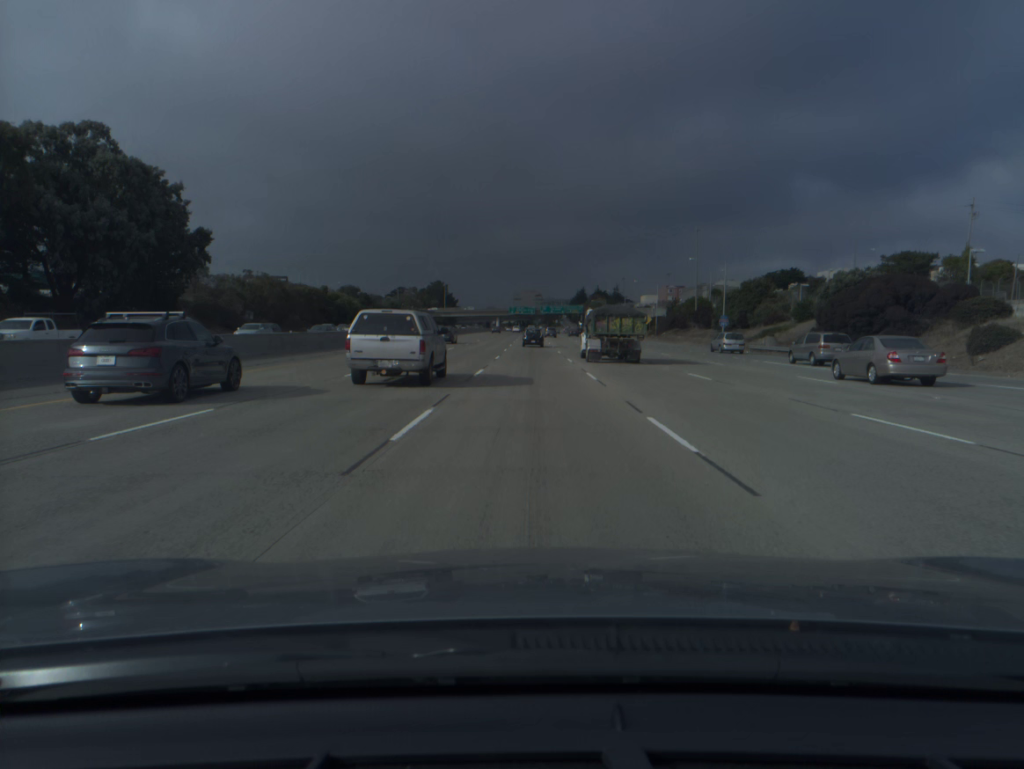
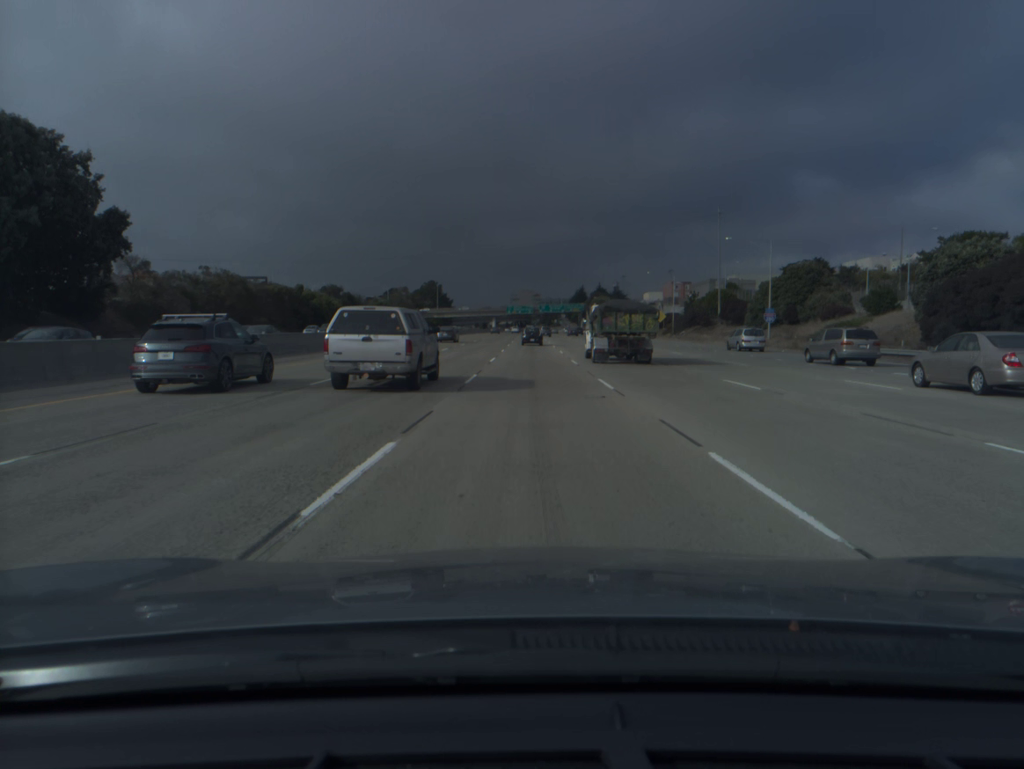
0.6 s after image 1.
(0.0, +18.6) m; 0°
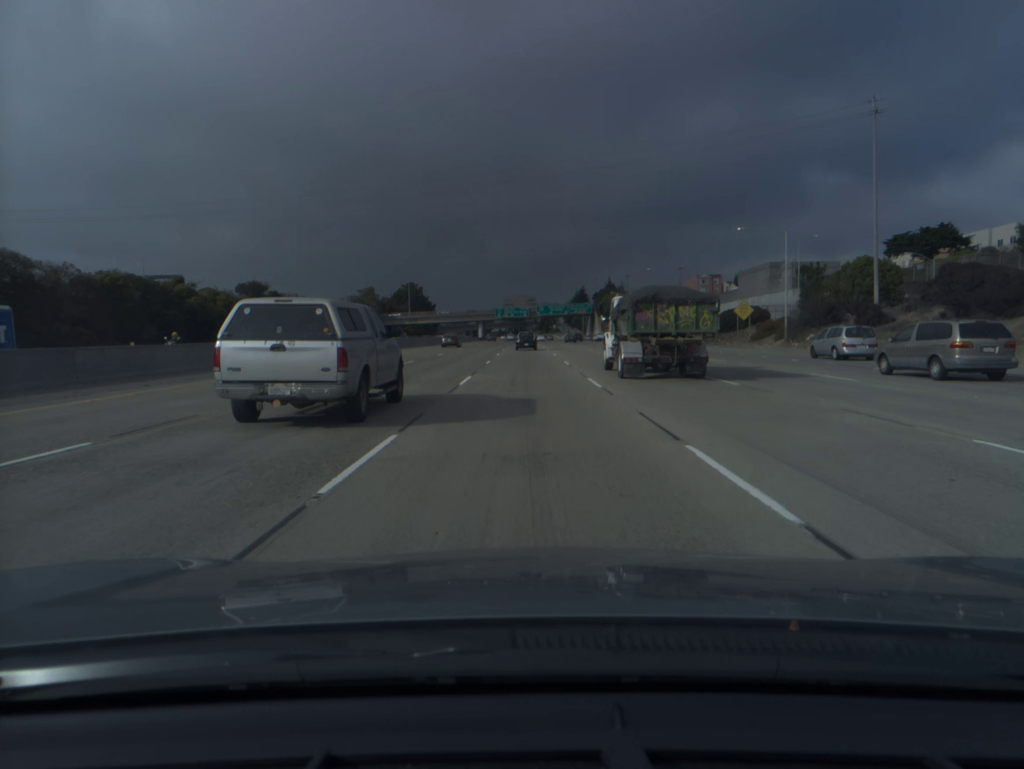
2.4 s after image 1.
(+0.2, +55.8) m; 0°
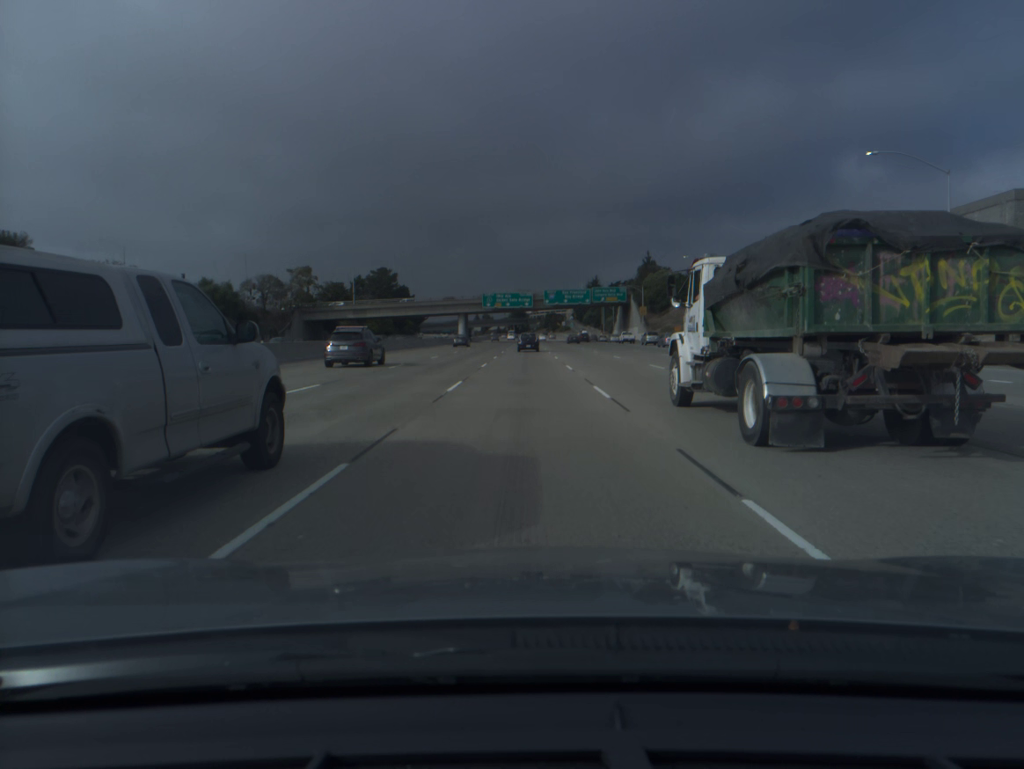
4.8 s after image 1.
(-0.1, +74.2) m; 0°
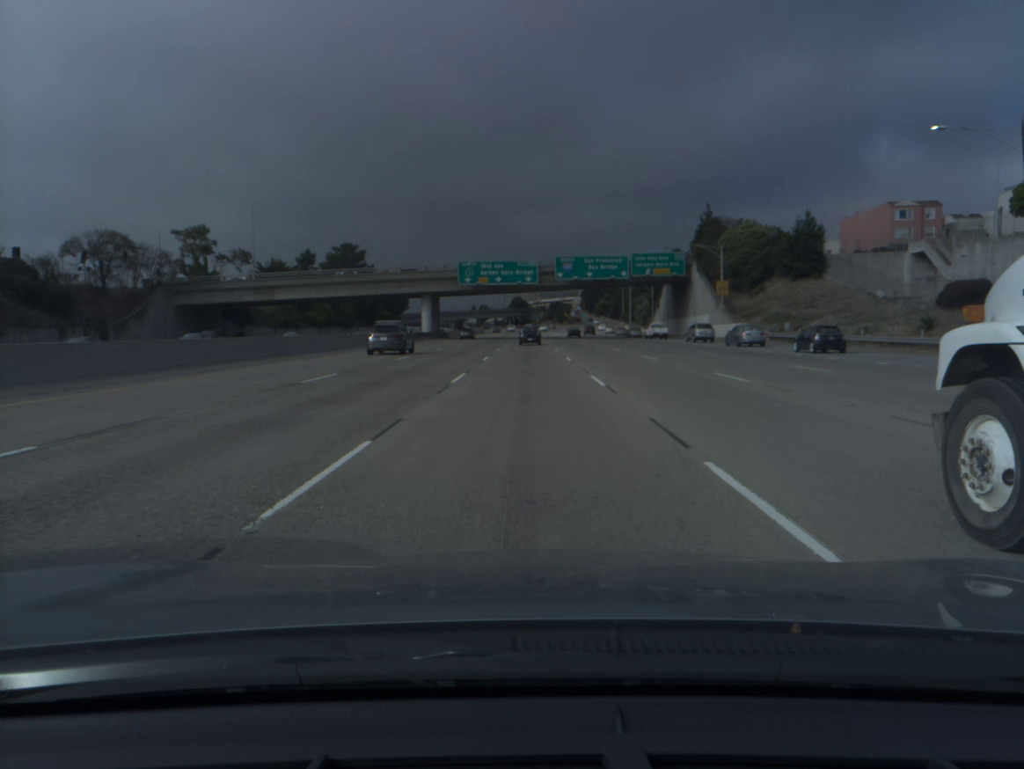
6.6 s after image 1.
(-0.1, +55.1) m; 0°
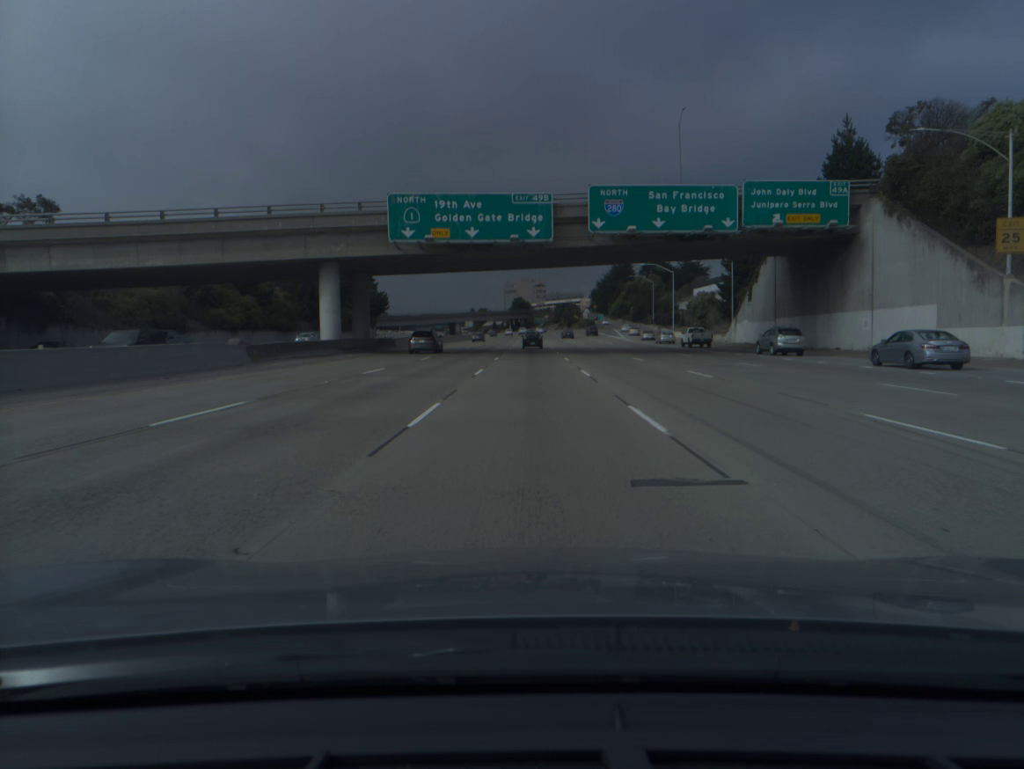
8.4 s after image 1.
(-0.1, +51.0) m; 0°
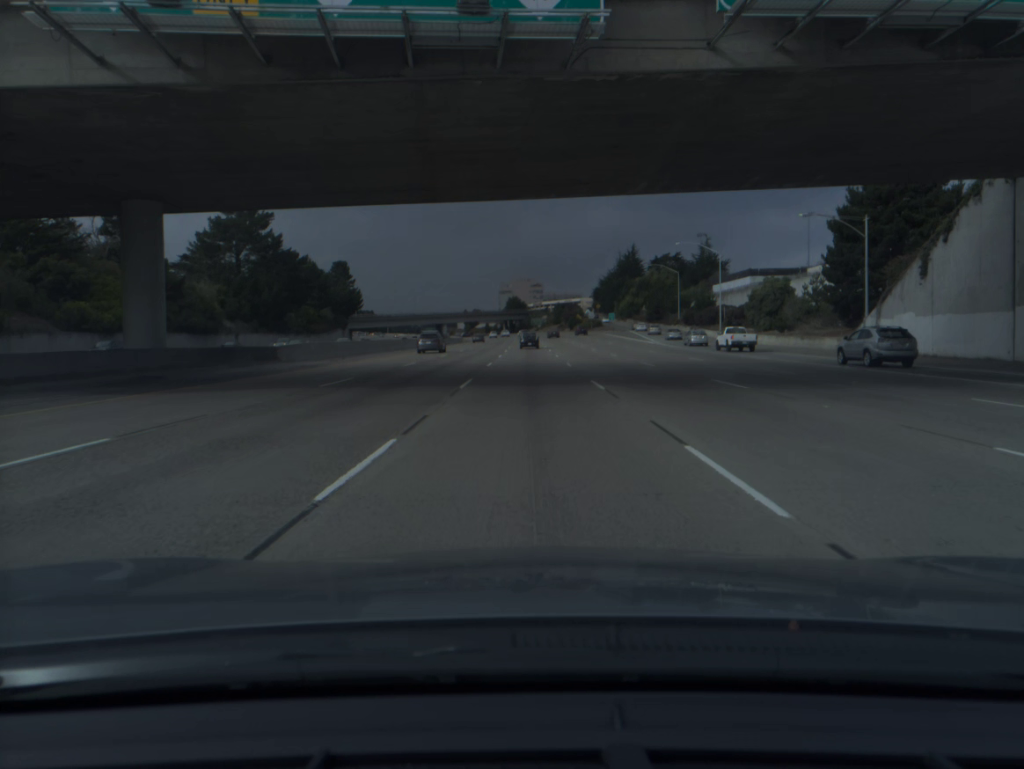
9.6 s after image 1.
(+0.1, +33.4) m; 0°
